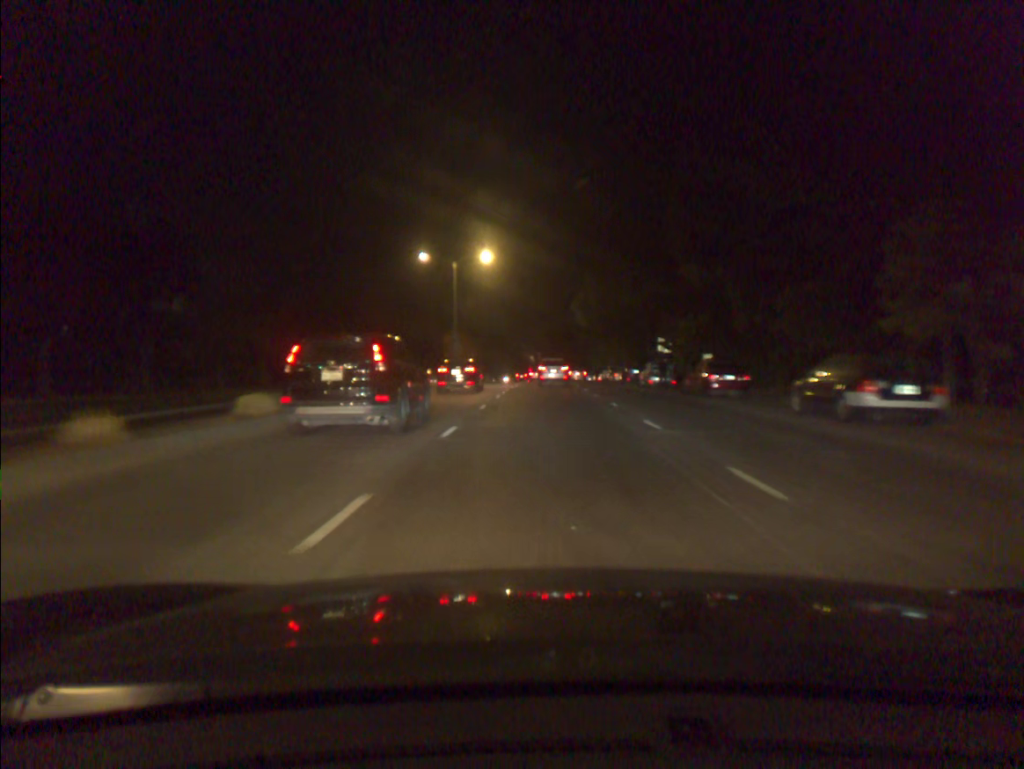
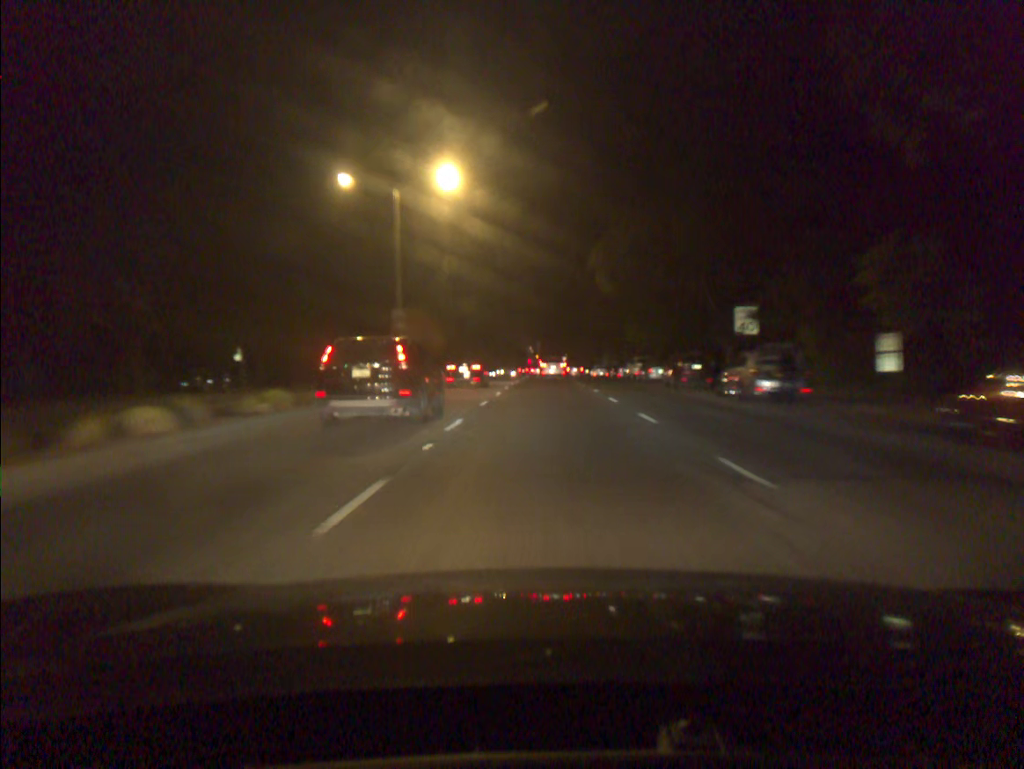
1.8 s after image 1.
(0.0, +21.2) m; 0°
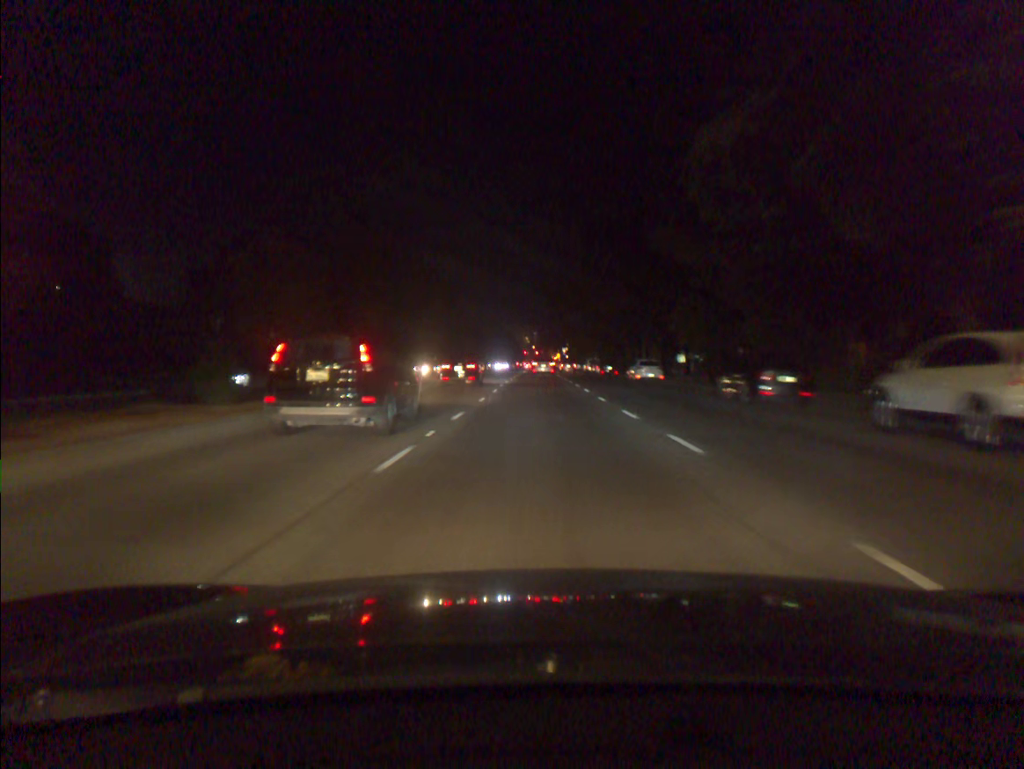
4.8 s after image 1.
(+0.1, +41.4) m; 0°
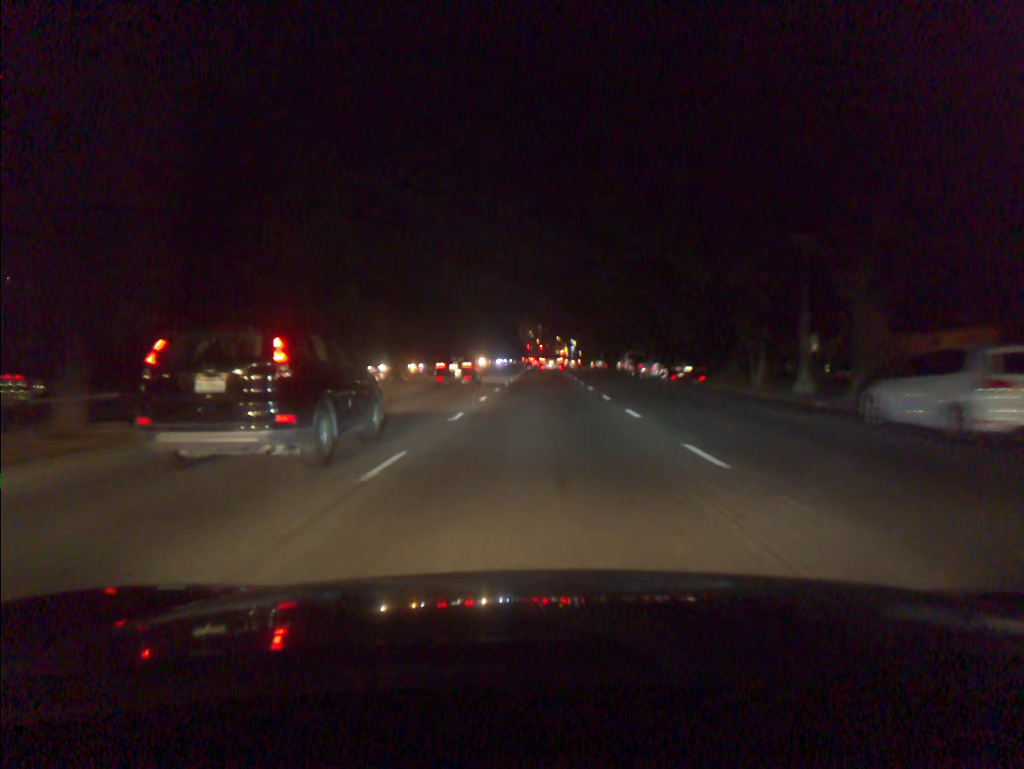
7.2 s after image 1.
(-0.1, +36.5) m; 0°
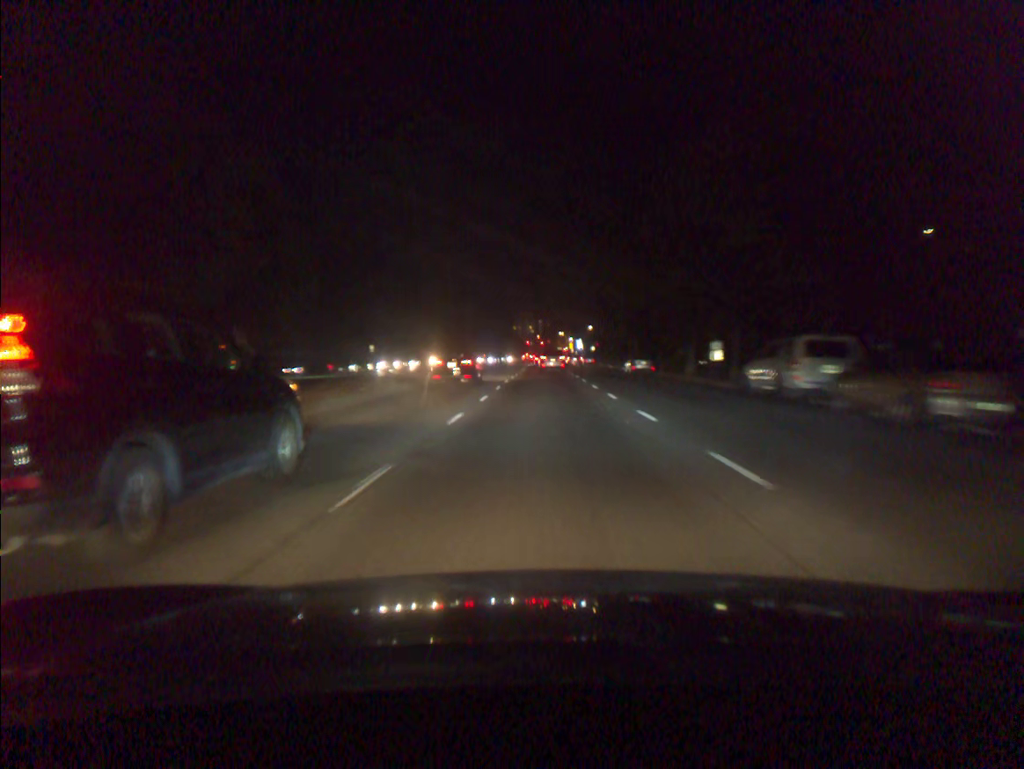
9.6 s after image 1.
(-0.2, +37.5) m; 0°
